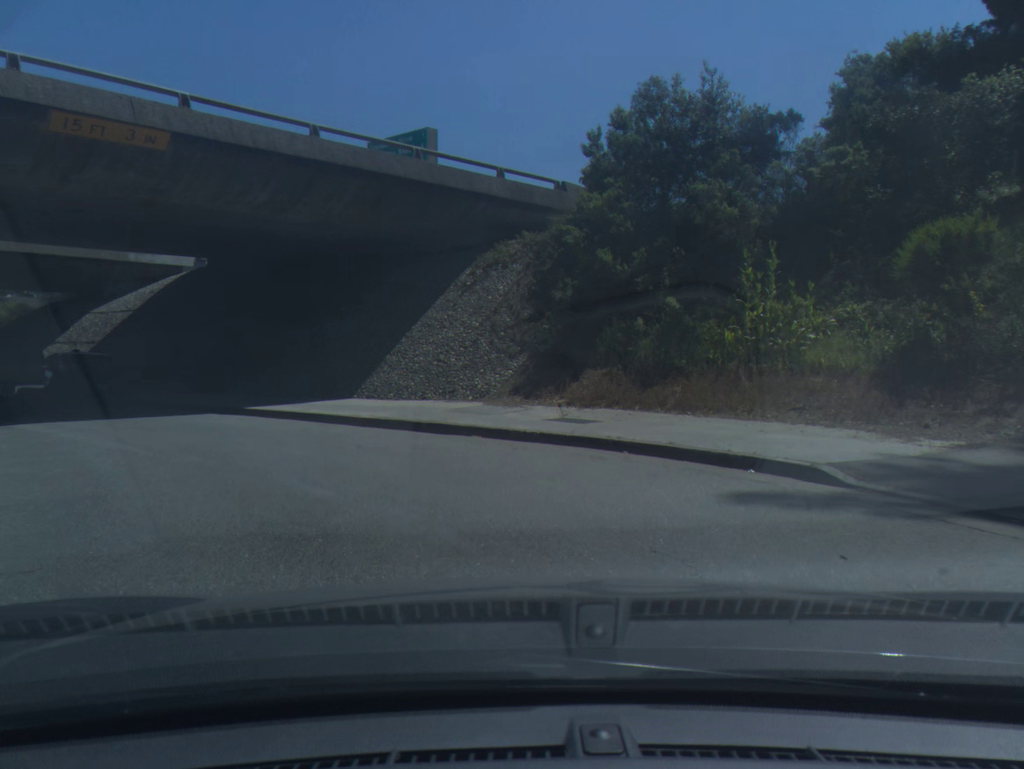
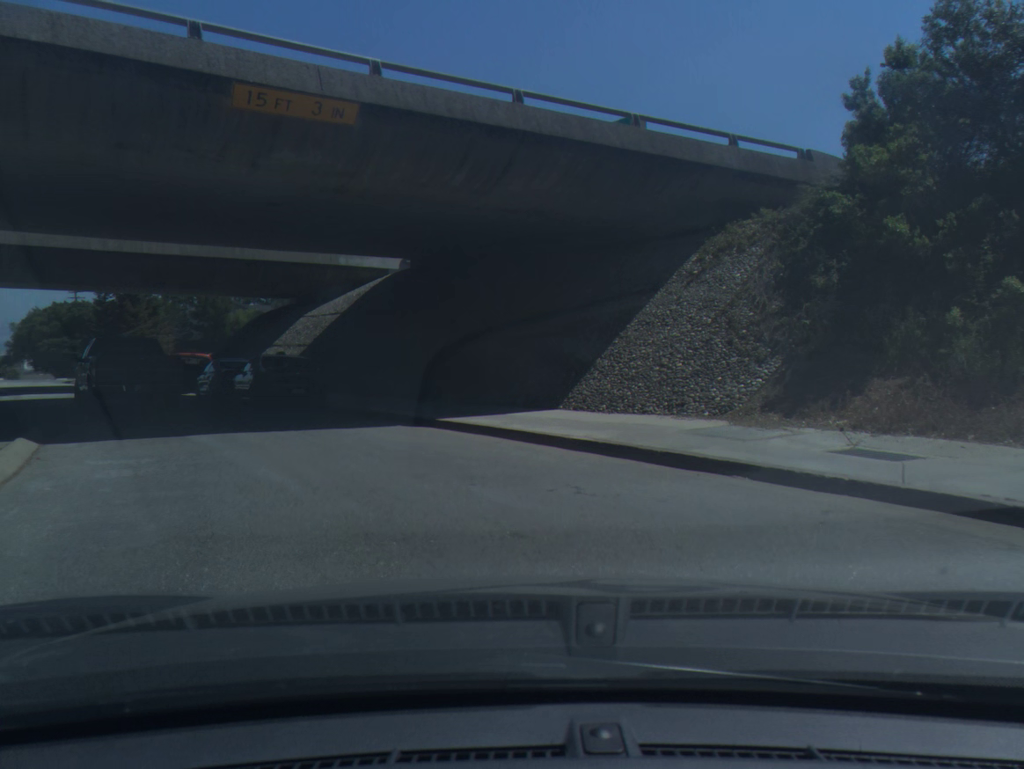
(-0.4, +3.4) m; -14°
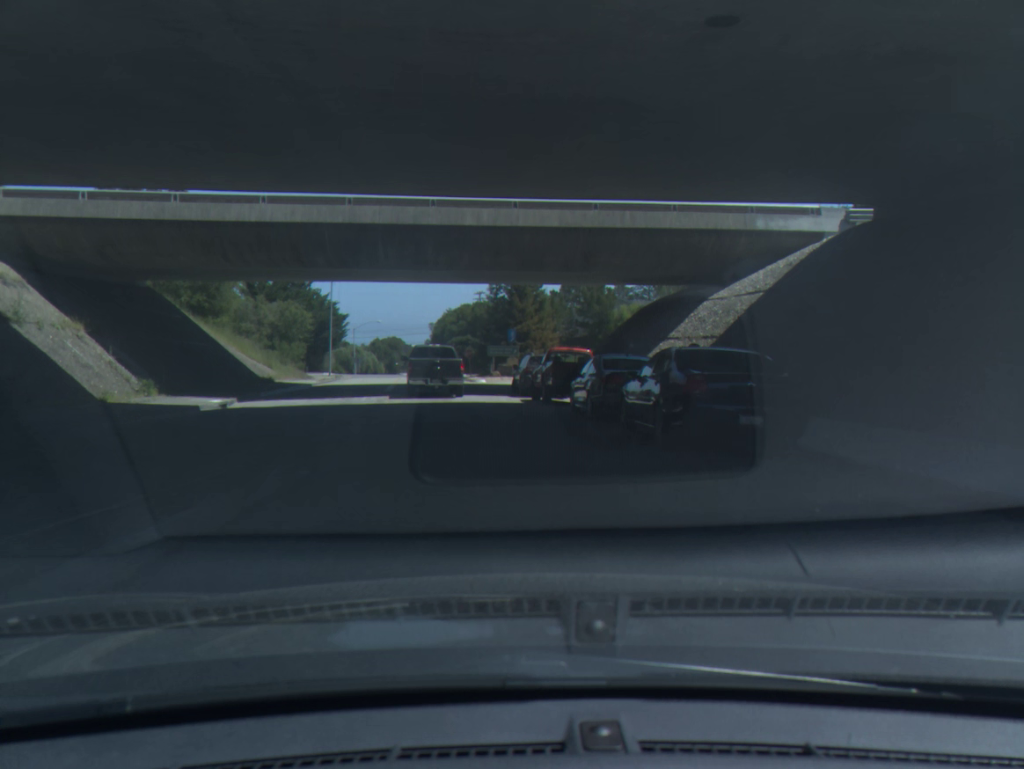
(-2.5, +10.2) m; -22°
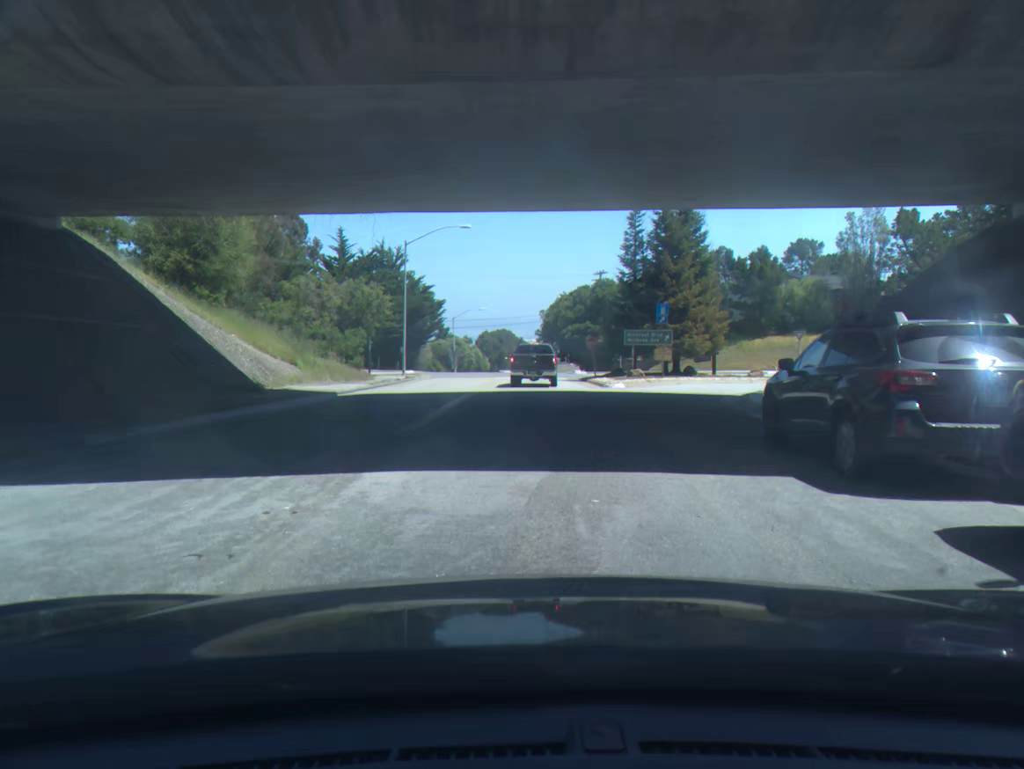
(-1.7, +21.0) m; -8°
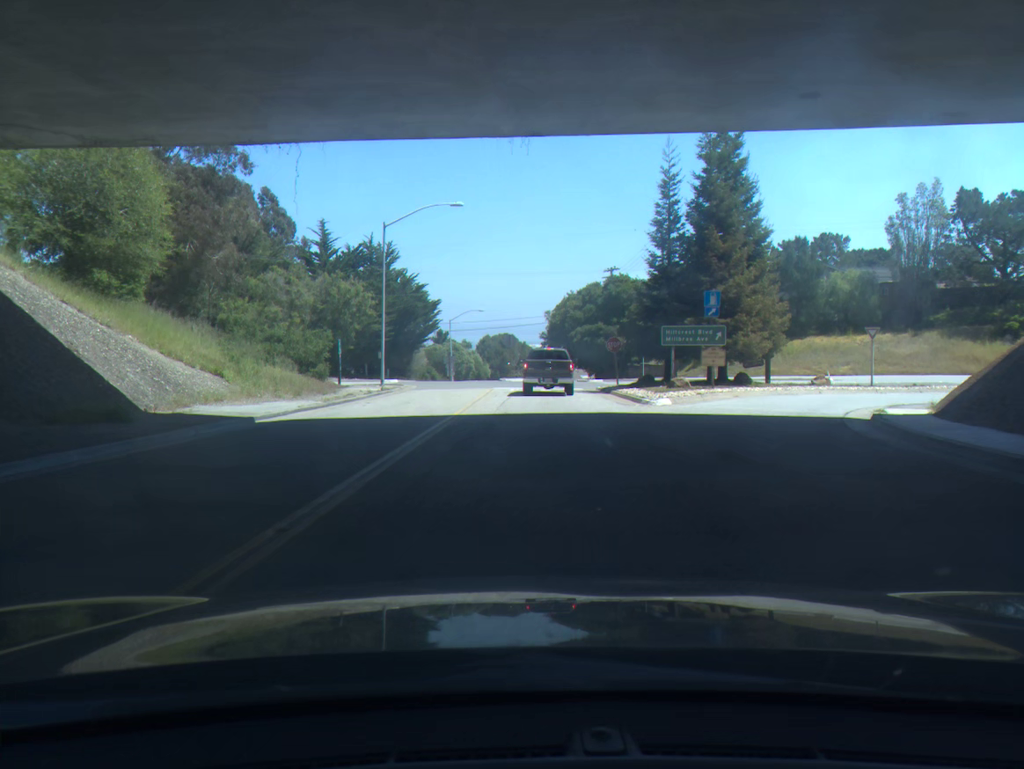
(0.0, +9.3) m; 0°
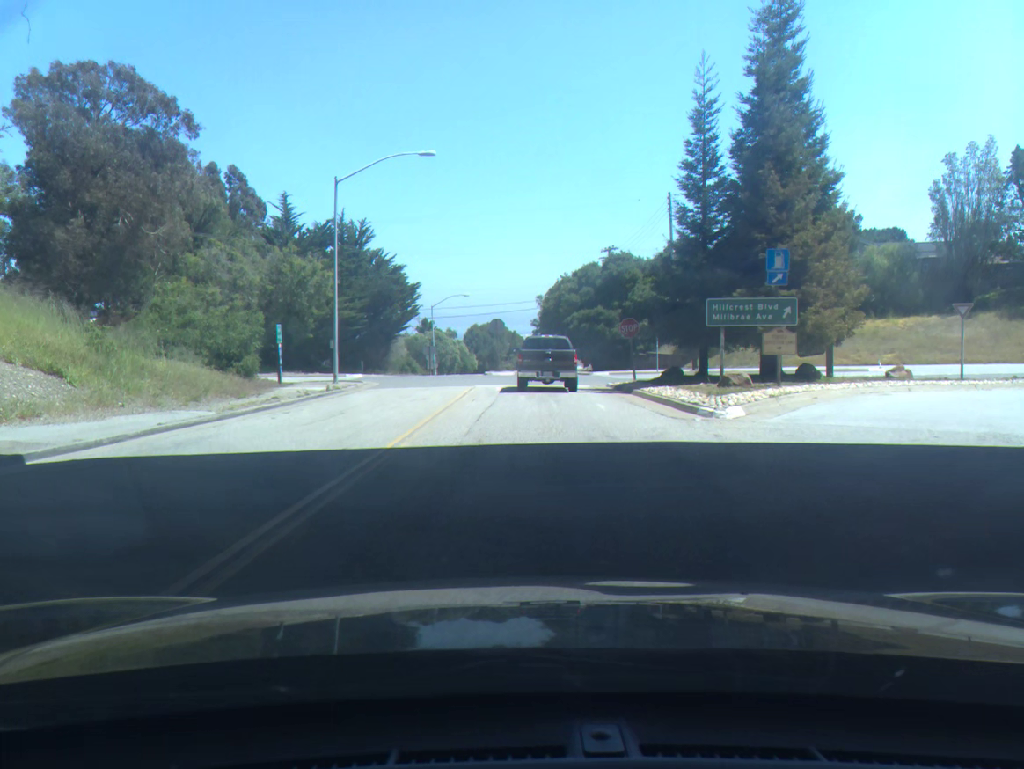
(+0.1, +8.8) m; +1°
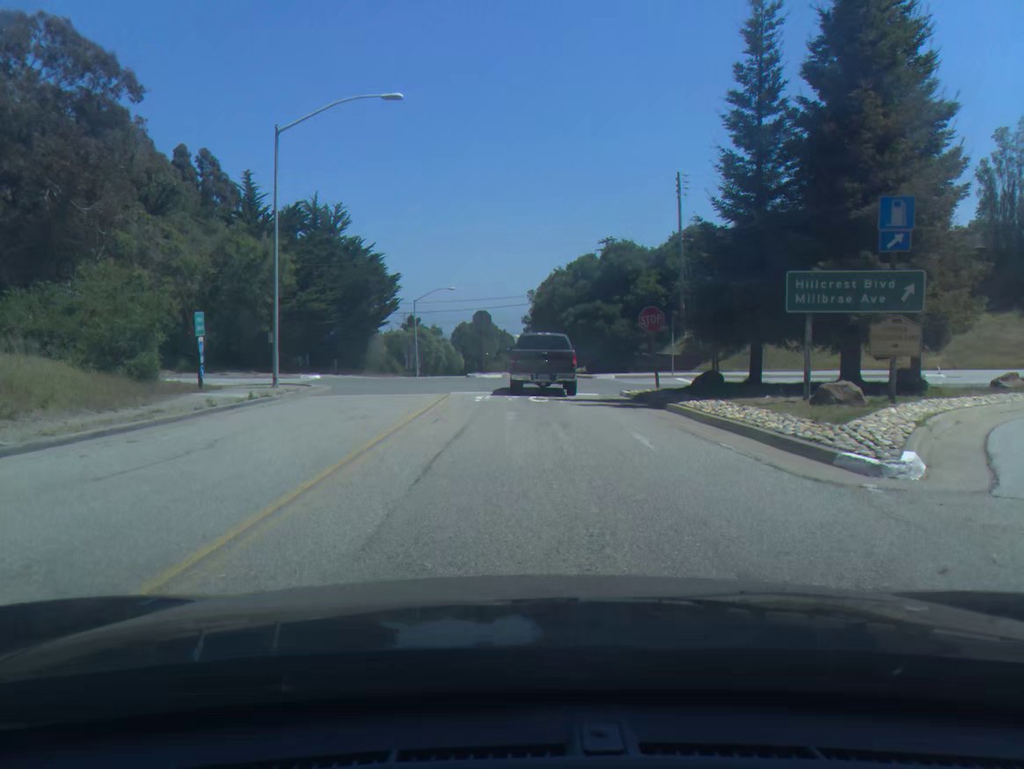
(0.0, +7.5) m; 0°
